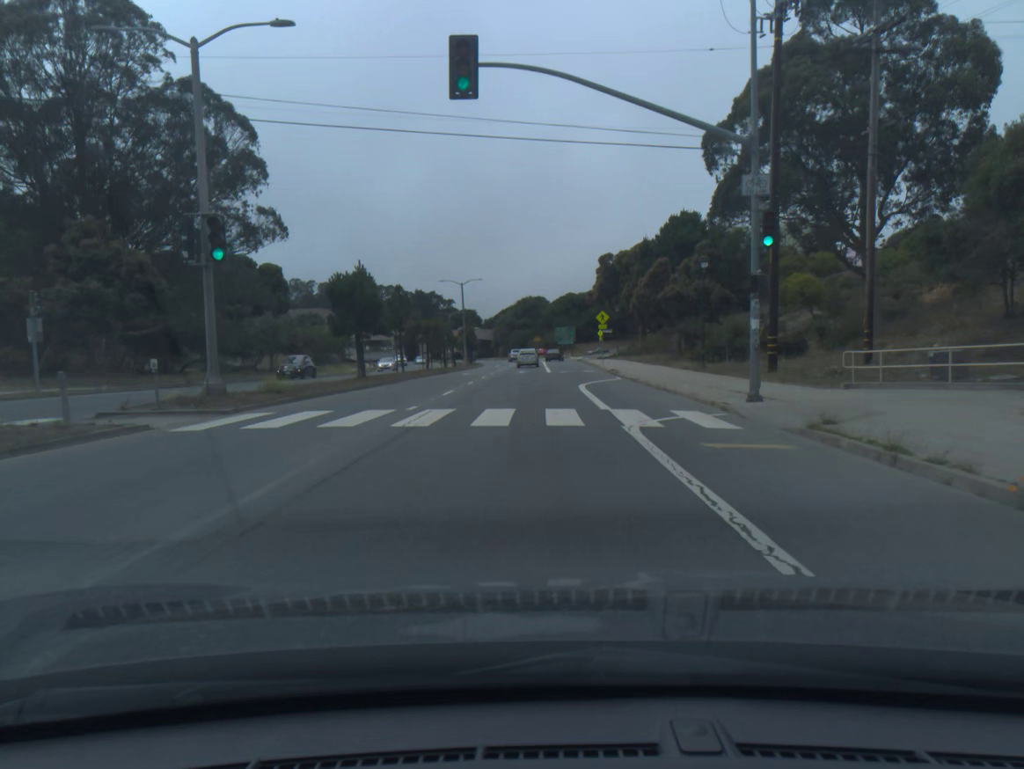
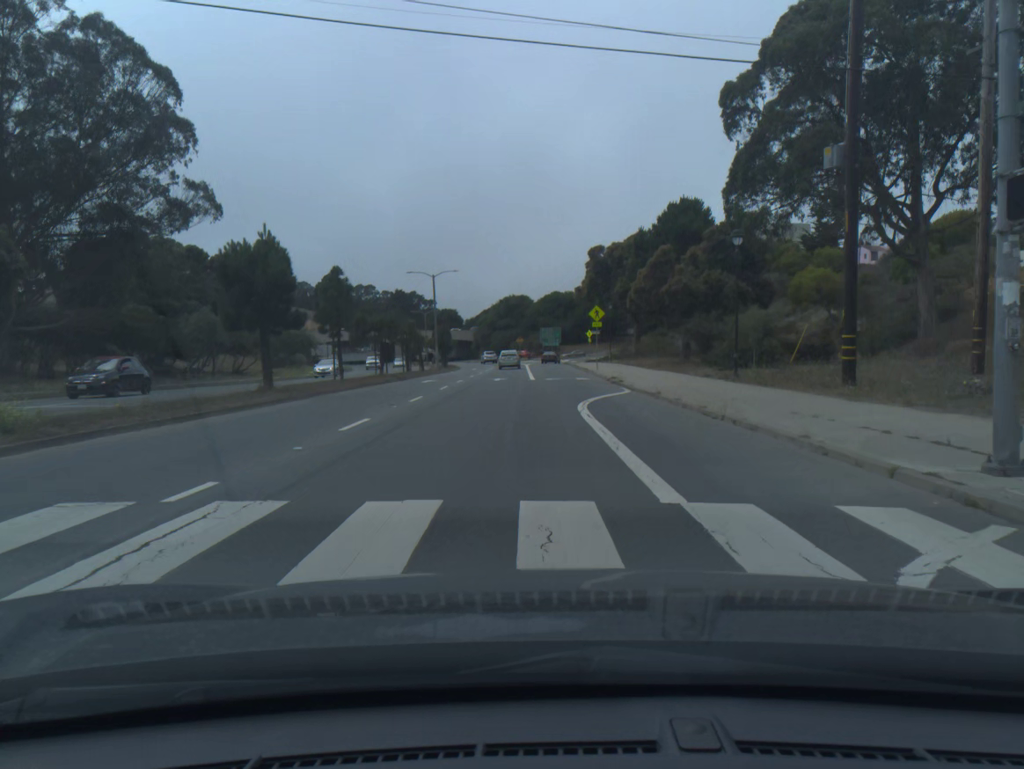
(+0.1, +9.7) m; +1°
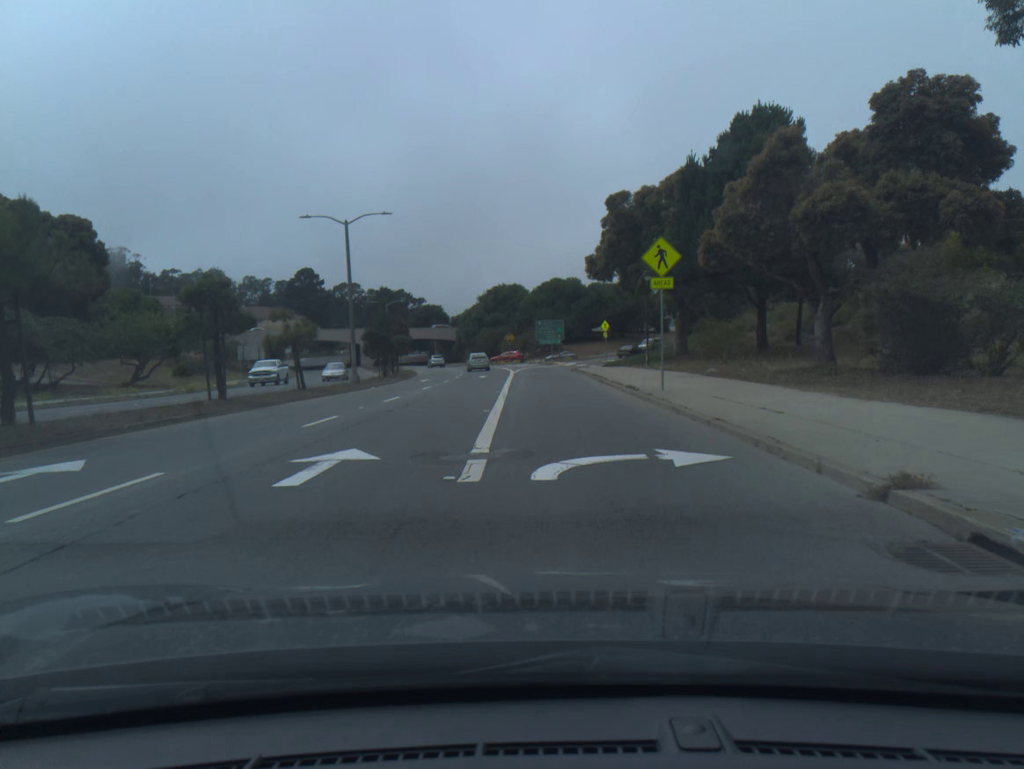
(+0.2, +28.9) m; 0°
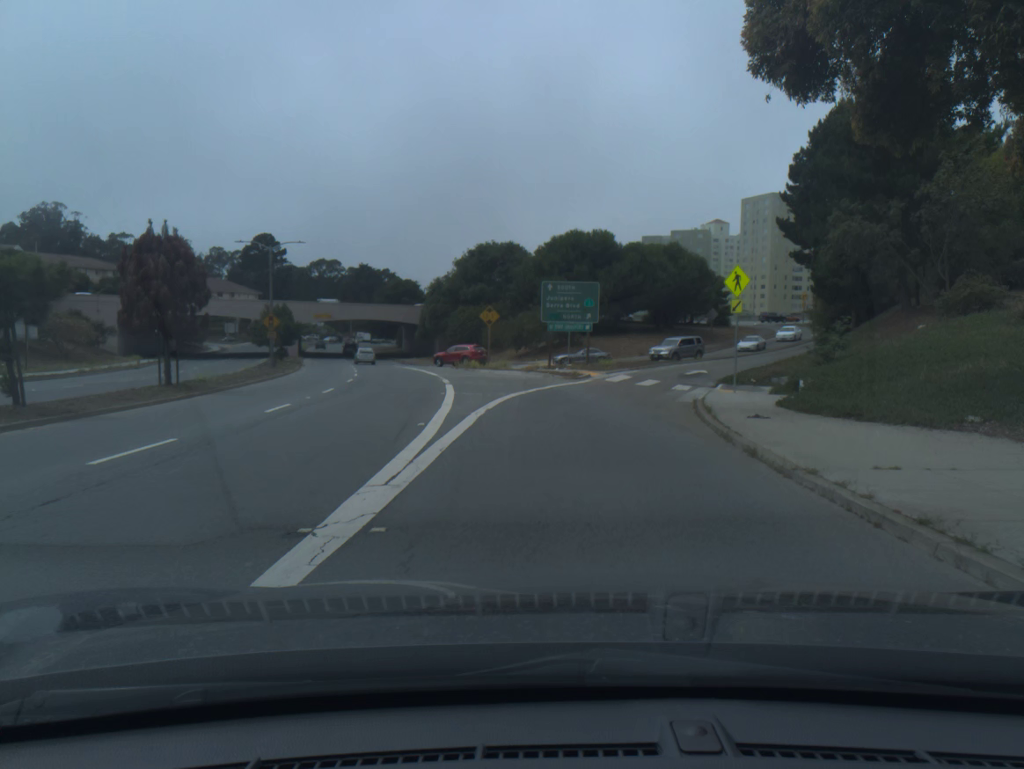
(-0.5, +44.2) m; 0°
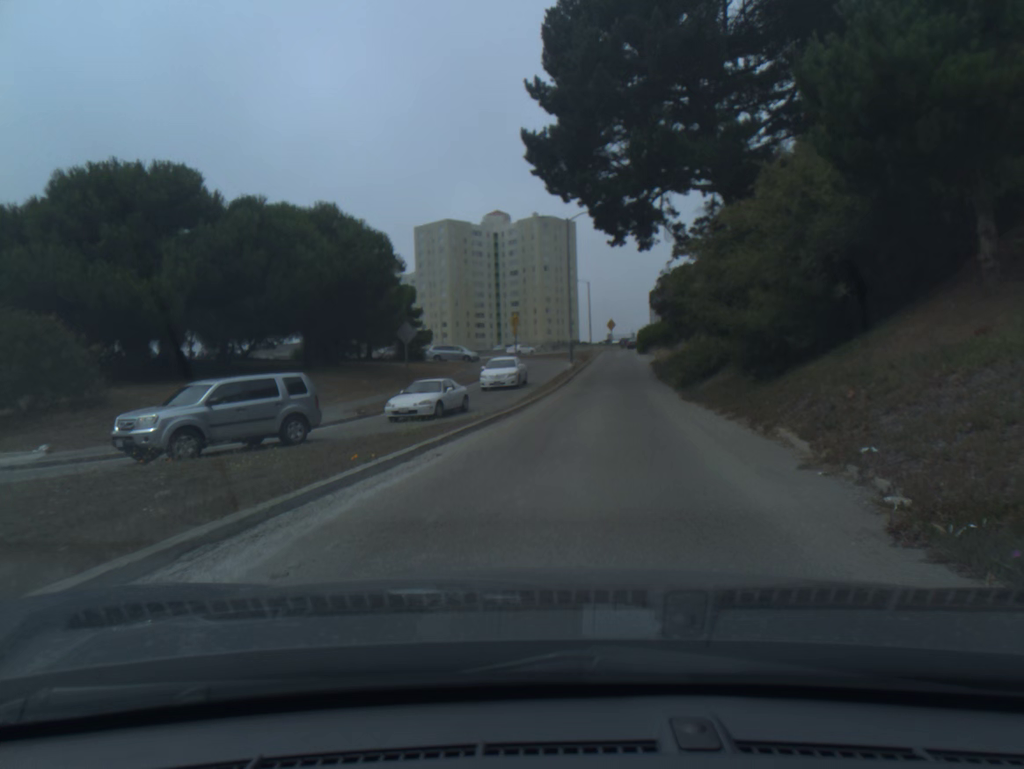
(+6.3, +37.0) m; +23°
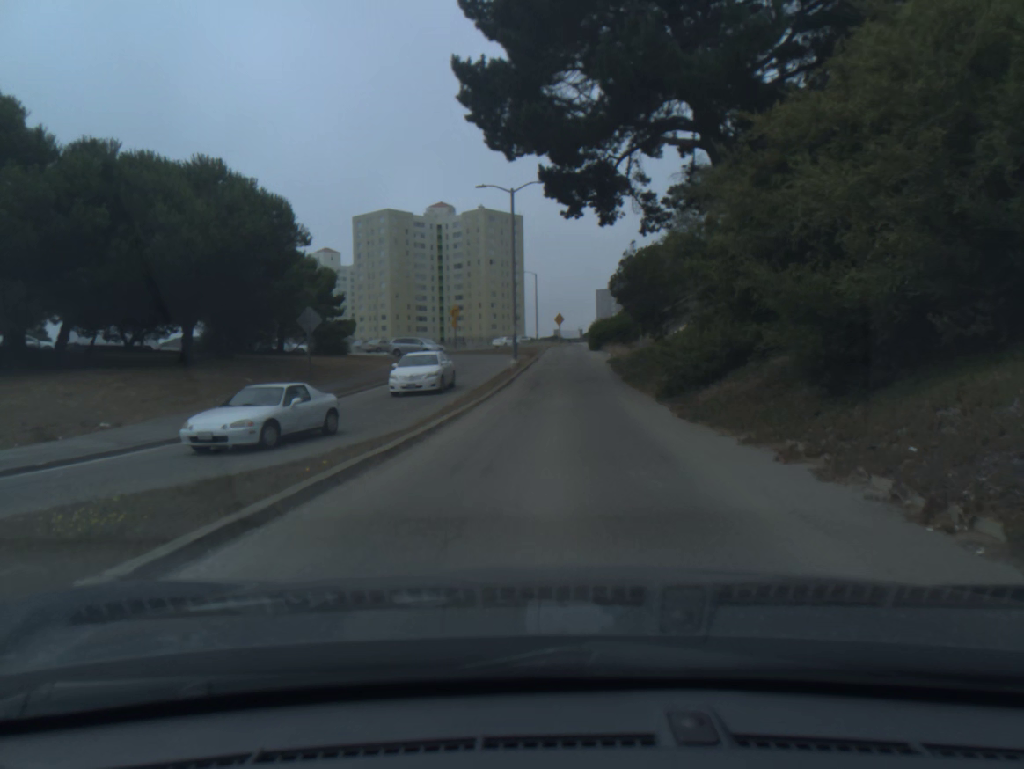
(+0.3, +7.8) m; +3°
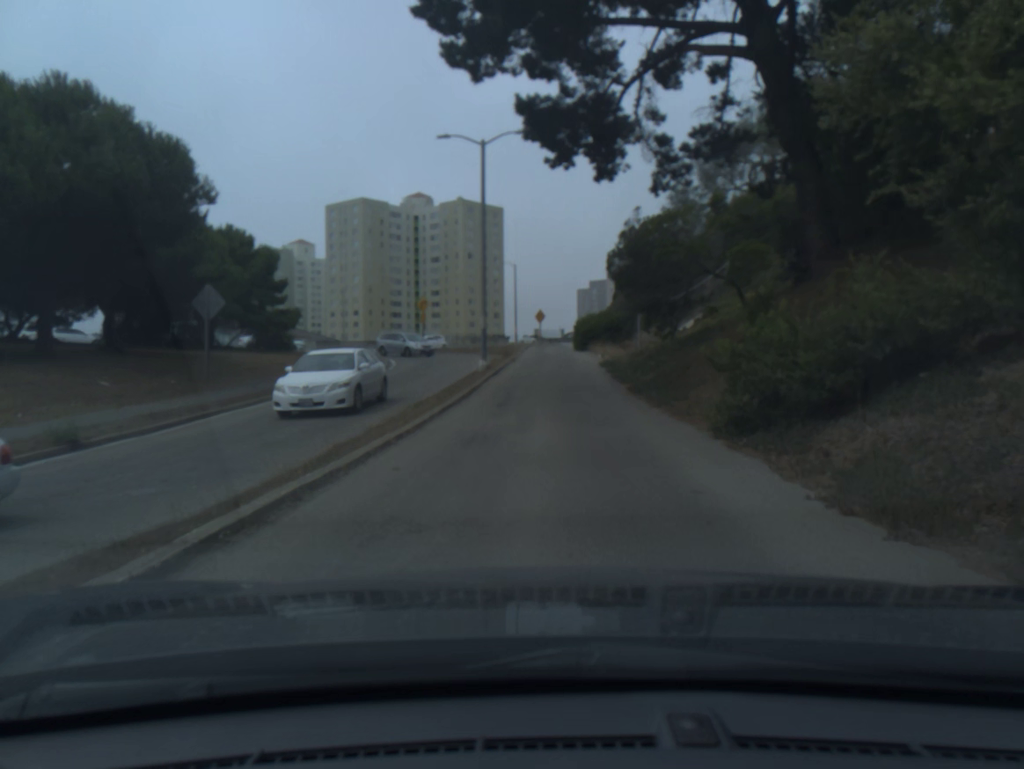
(+0.1, +8.3) m; +1°
